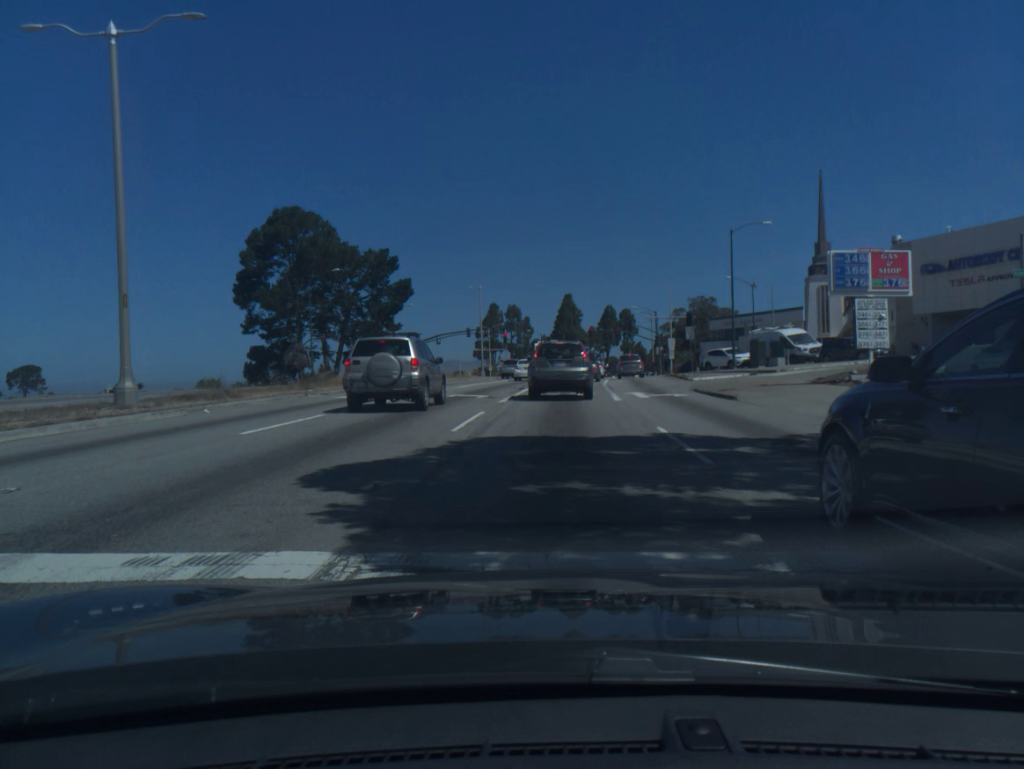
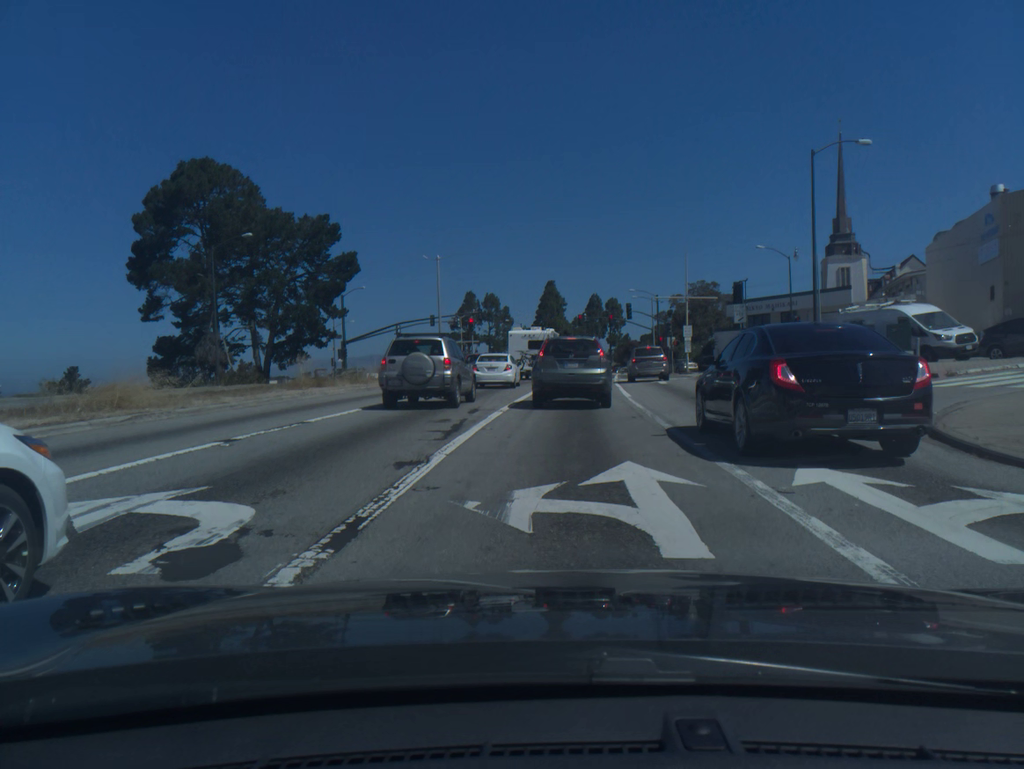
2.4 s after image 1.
(+0.2, +19.5) m; +2°
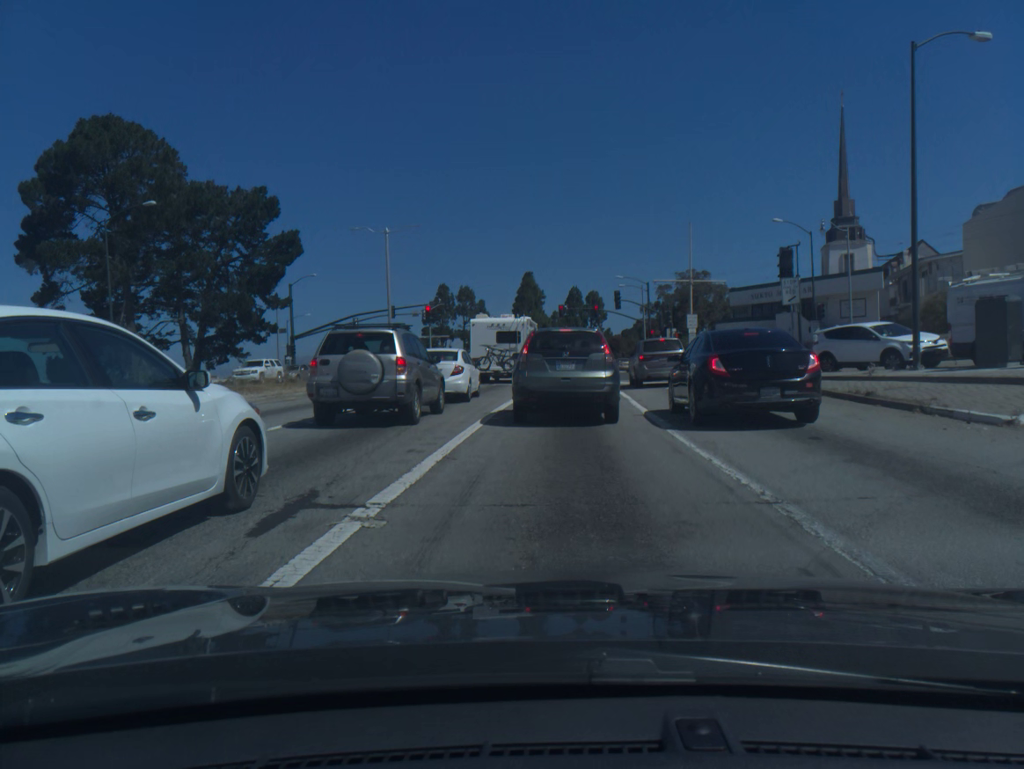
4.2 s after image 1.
(+0.2, +11.3) m; +2°
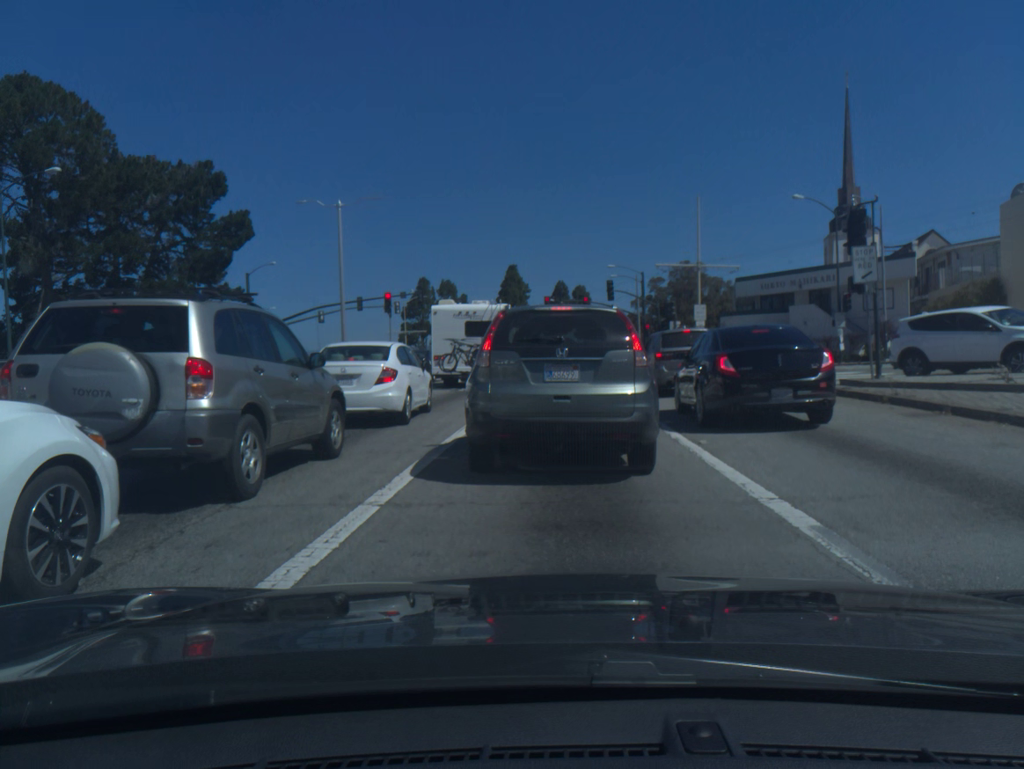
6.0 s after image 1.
(+0.1, +7.7) m; +1°
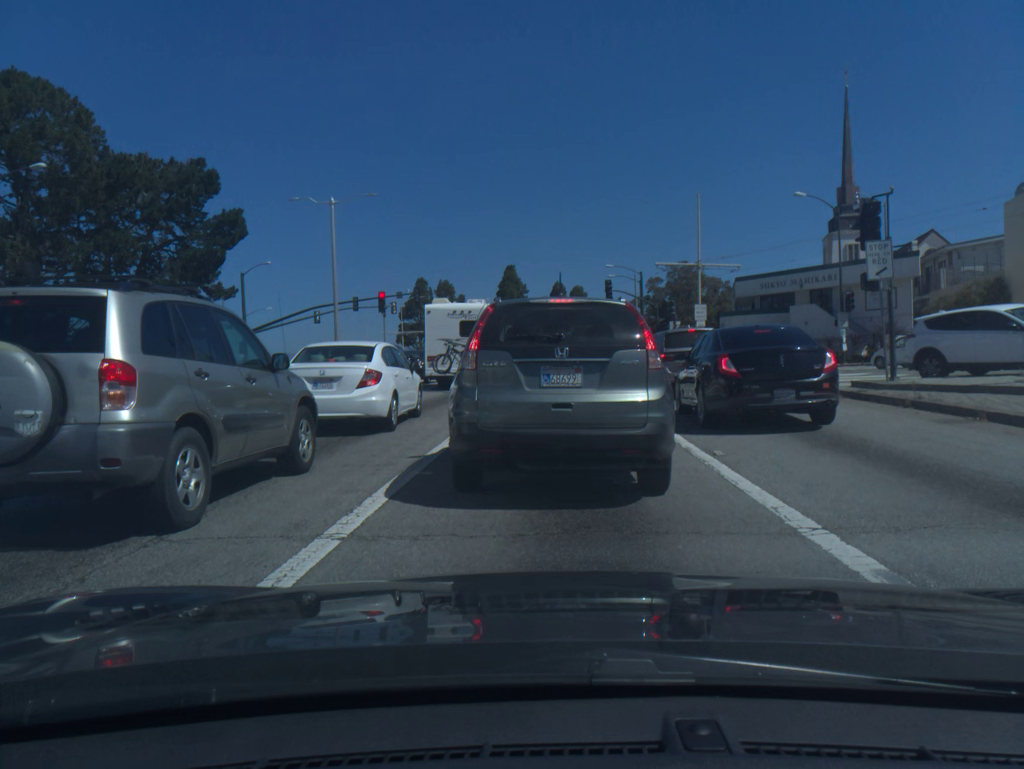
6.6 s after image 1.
(0.0, +1.1) m; 0°
